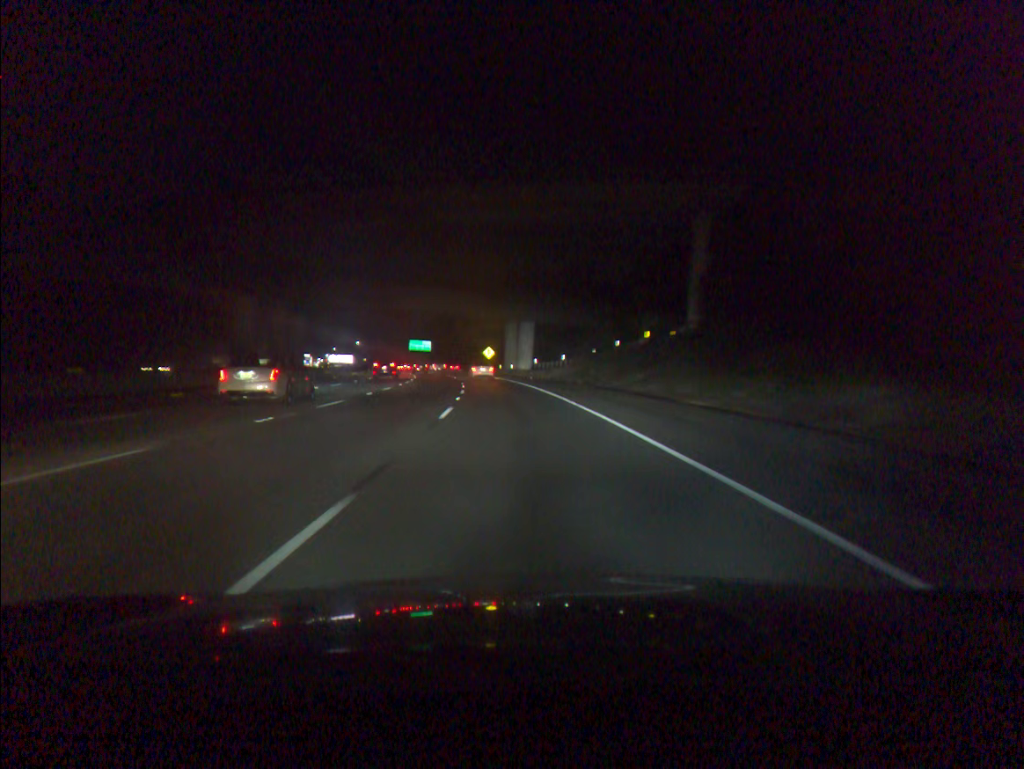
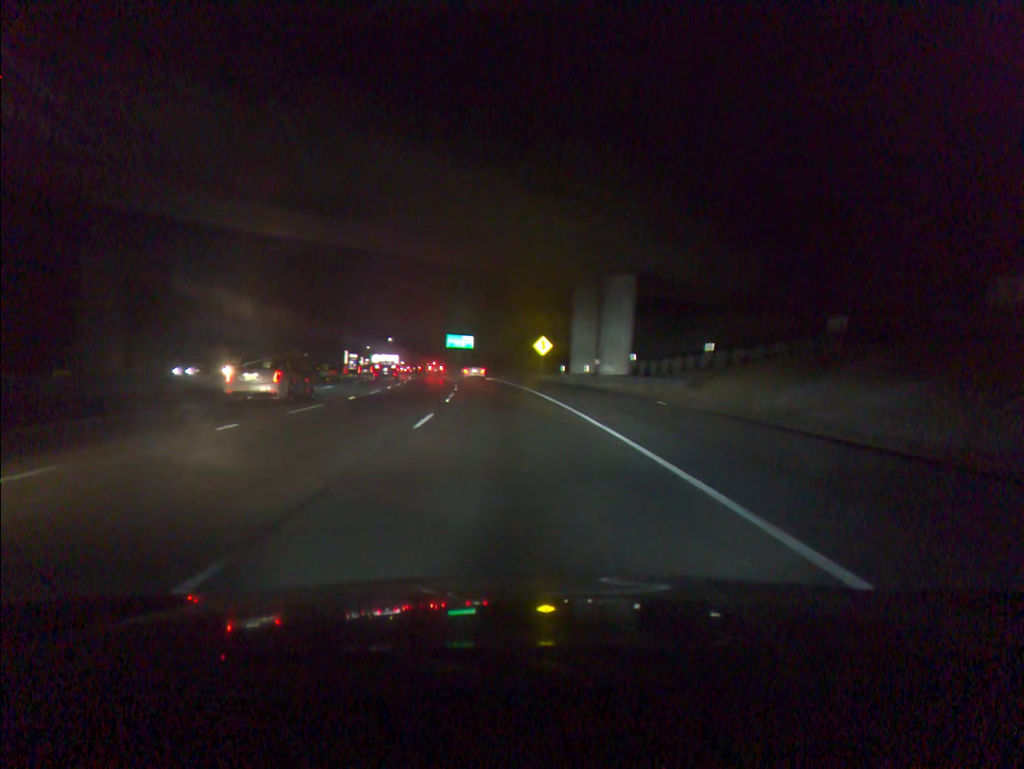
(-1.4, +45.9) m; -4°
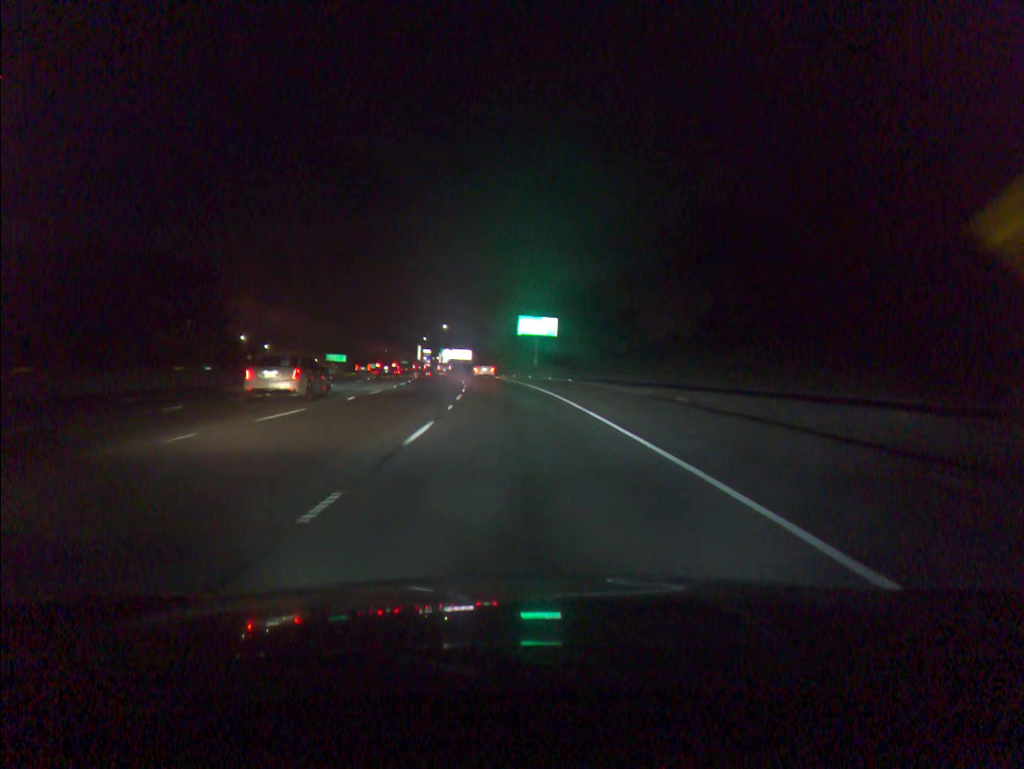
(-3.5, +62.0) m; -6°
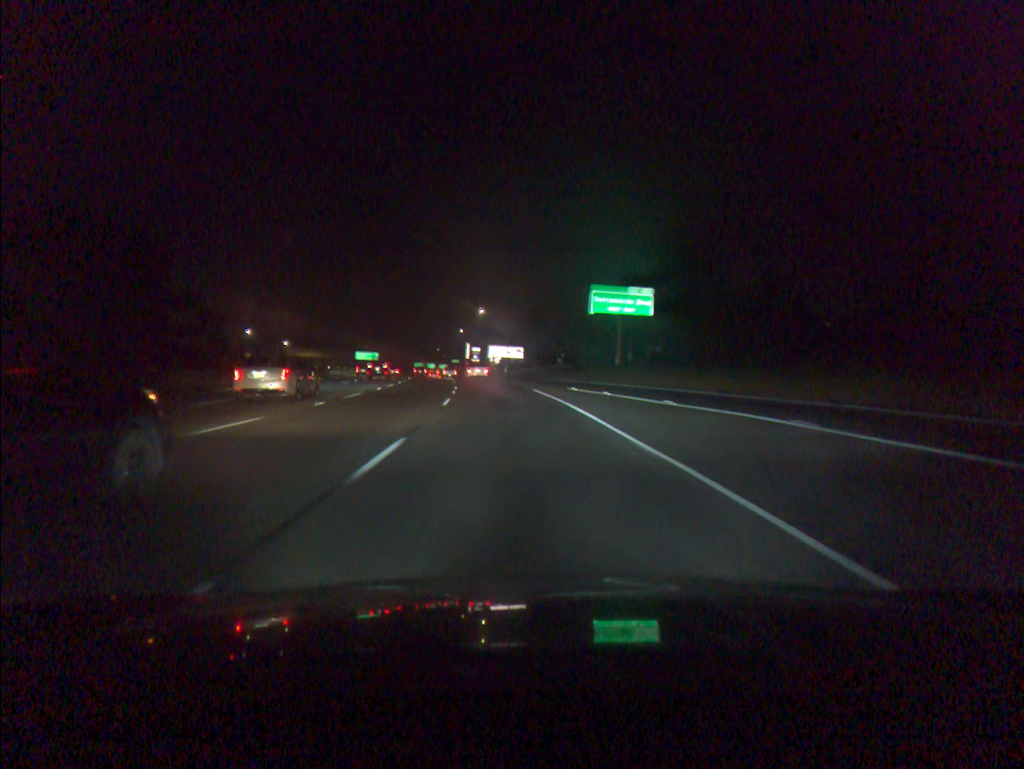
(-1.6, +47.3) m; -4°
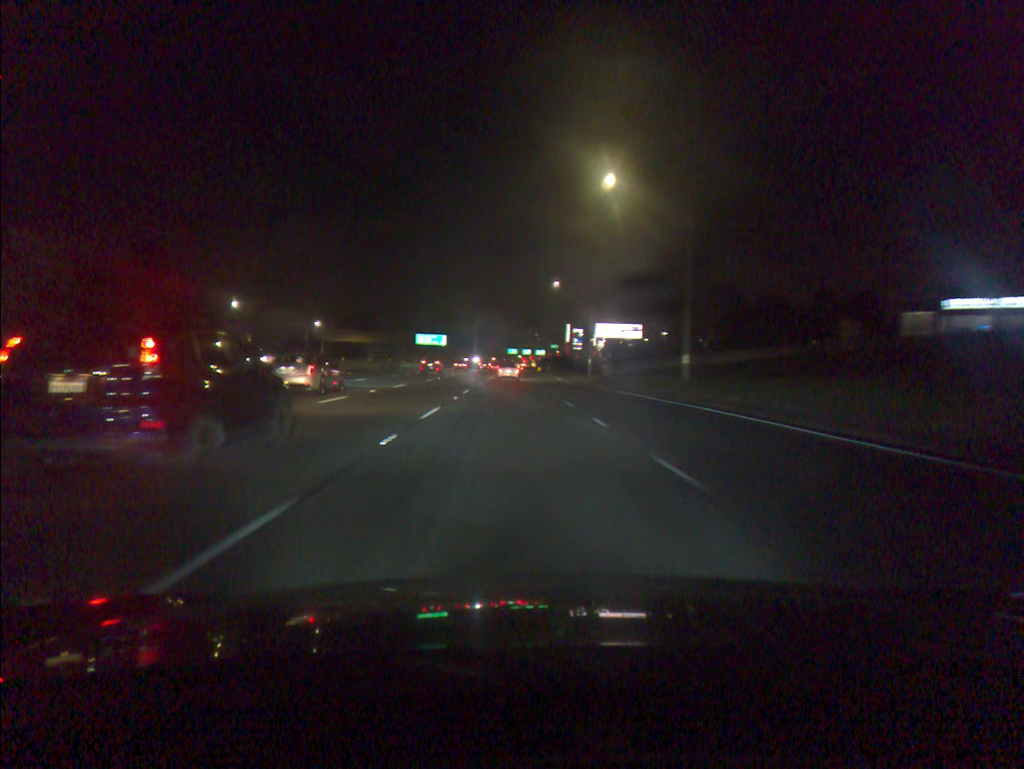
(-5.1, +78.8) m; -7°
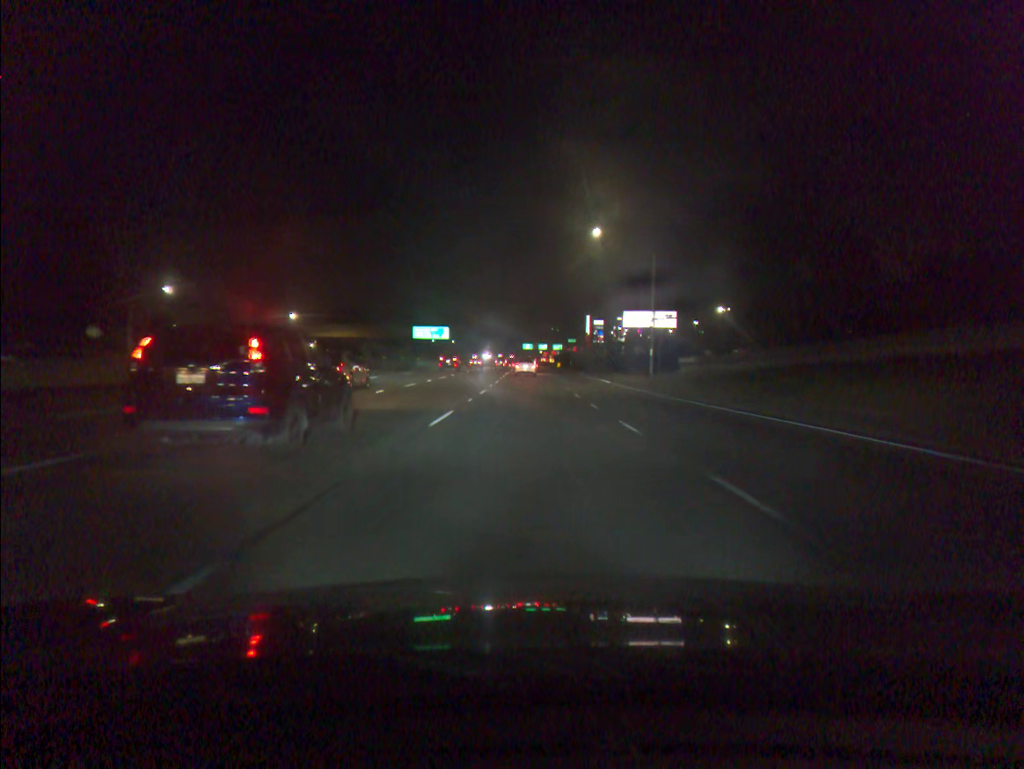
(-0.5, +31.7) m; -1°
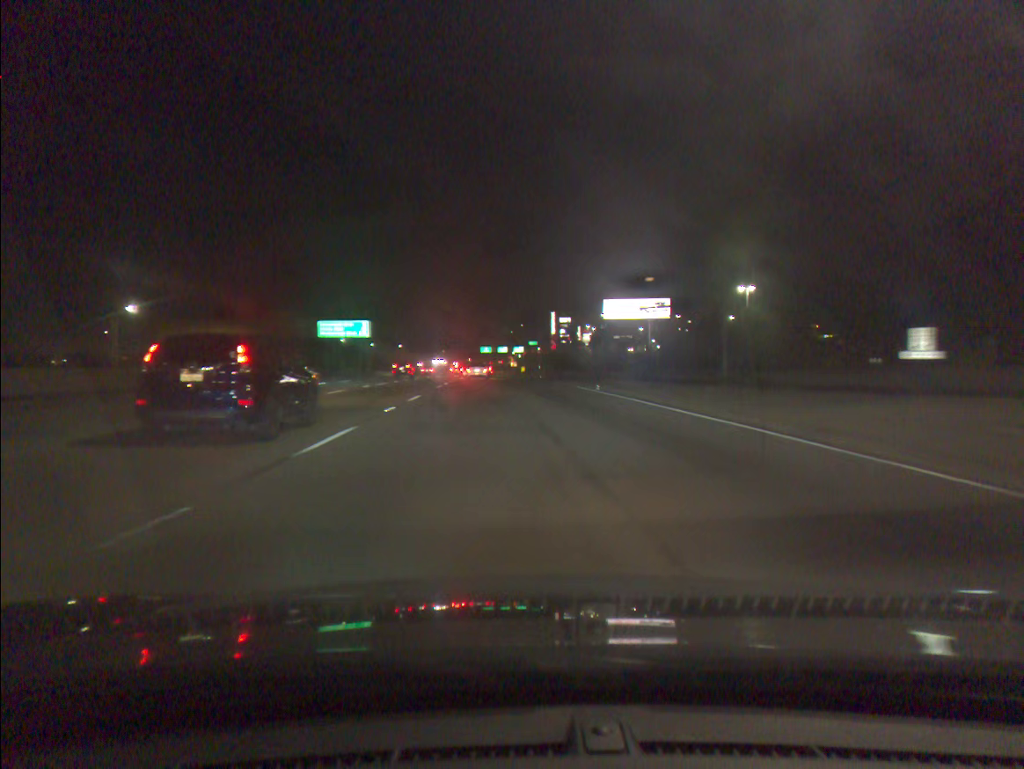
(+1.1, +47.8) m; +3°
